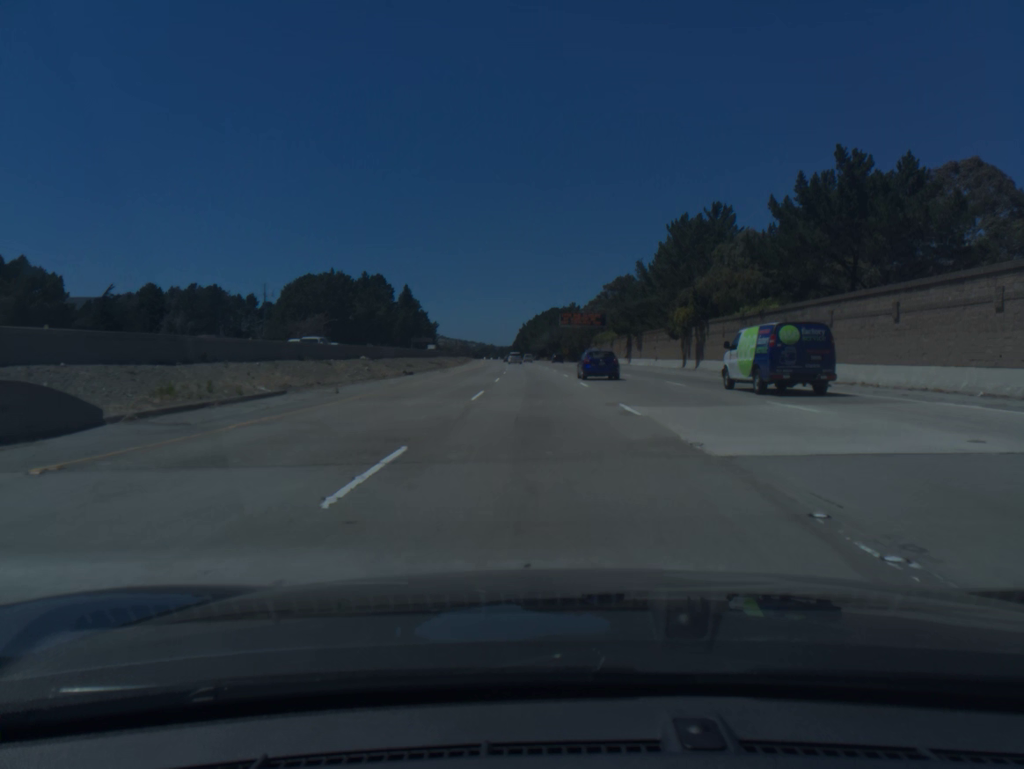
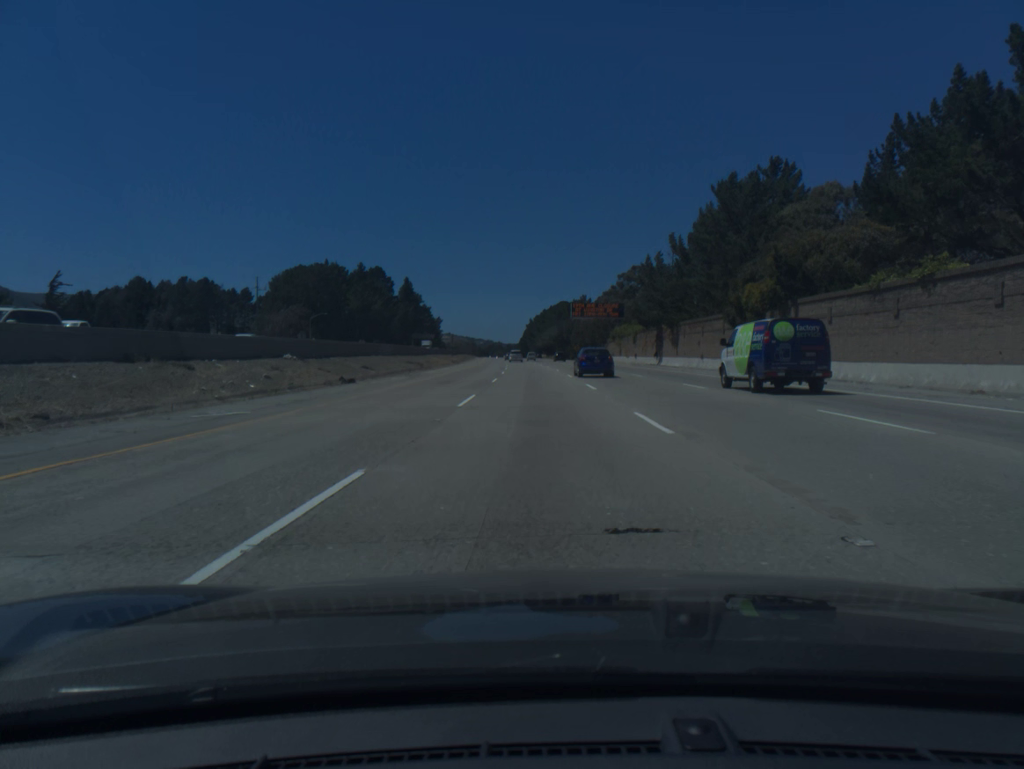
(-0.1, +18.1) m; -1°
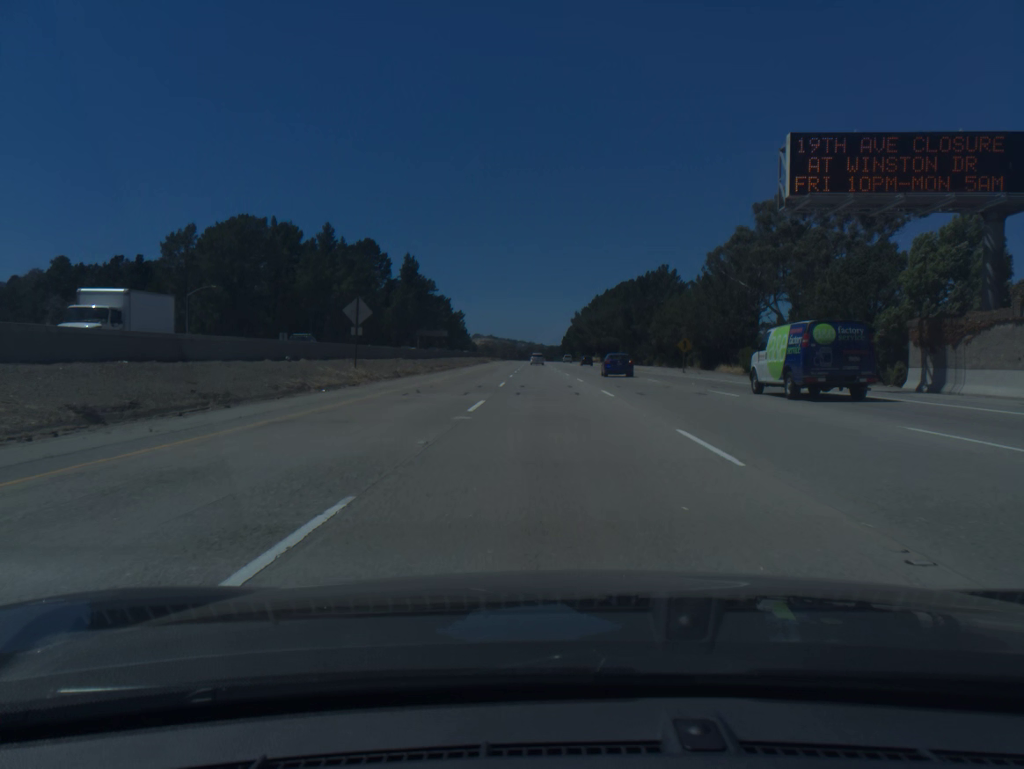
(-2.6, +90.1) m; -3°
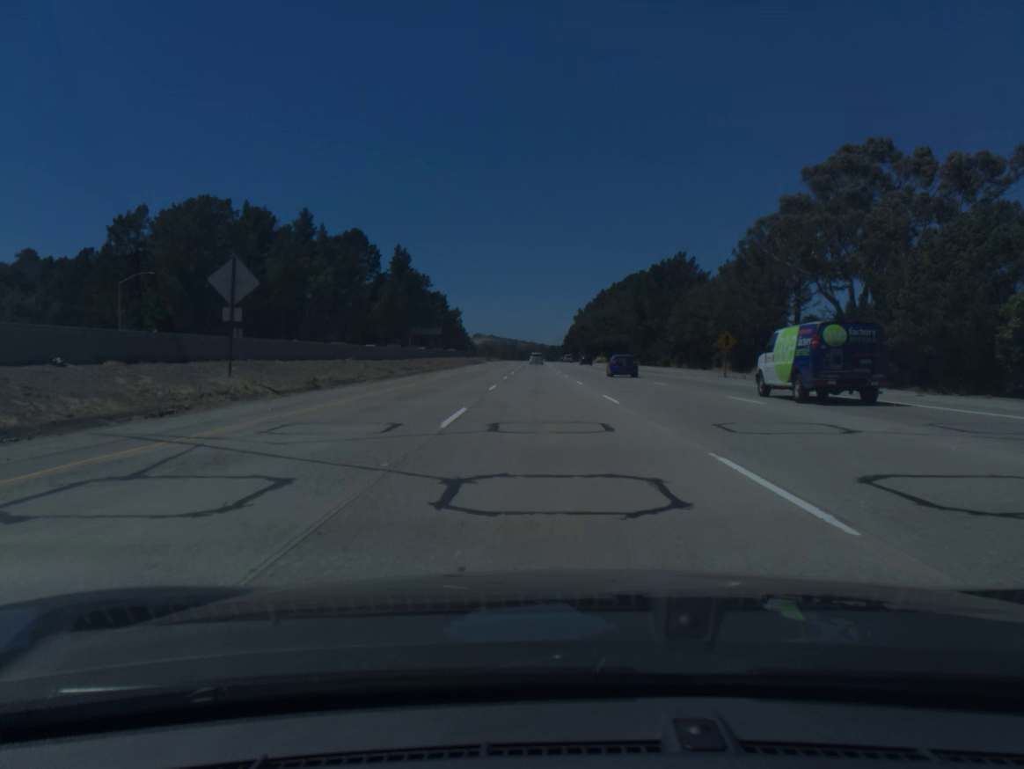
(0.0, +18.0) m; 0°
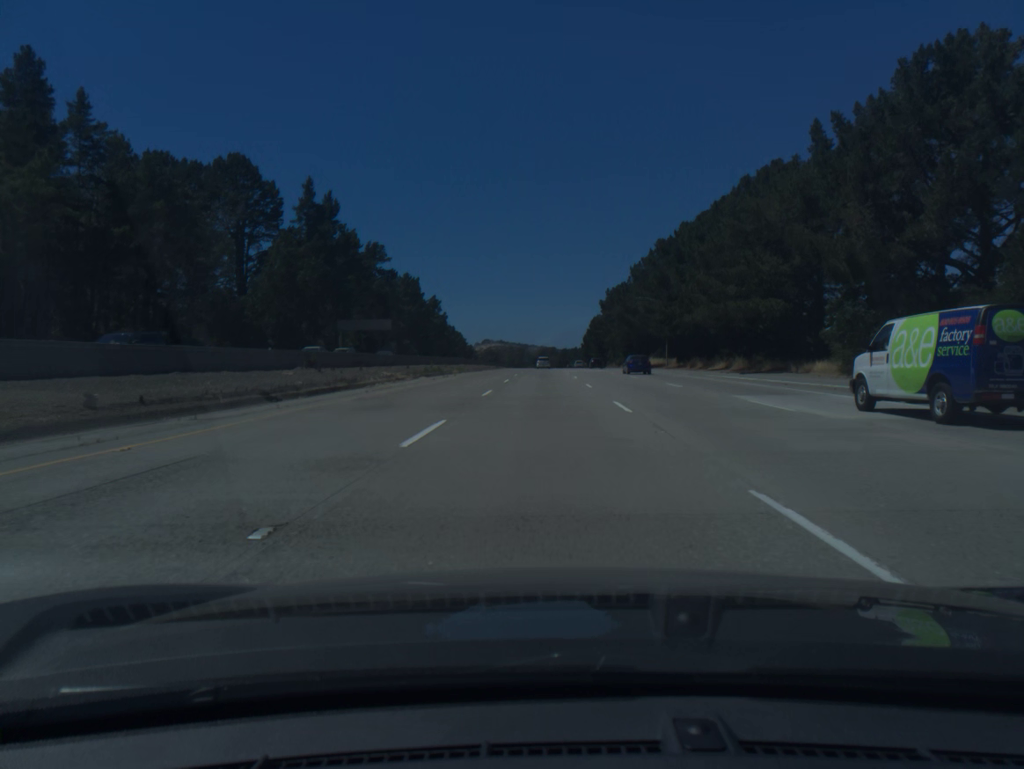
(-0.9, +90.7) m; -1°
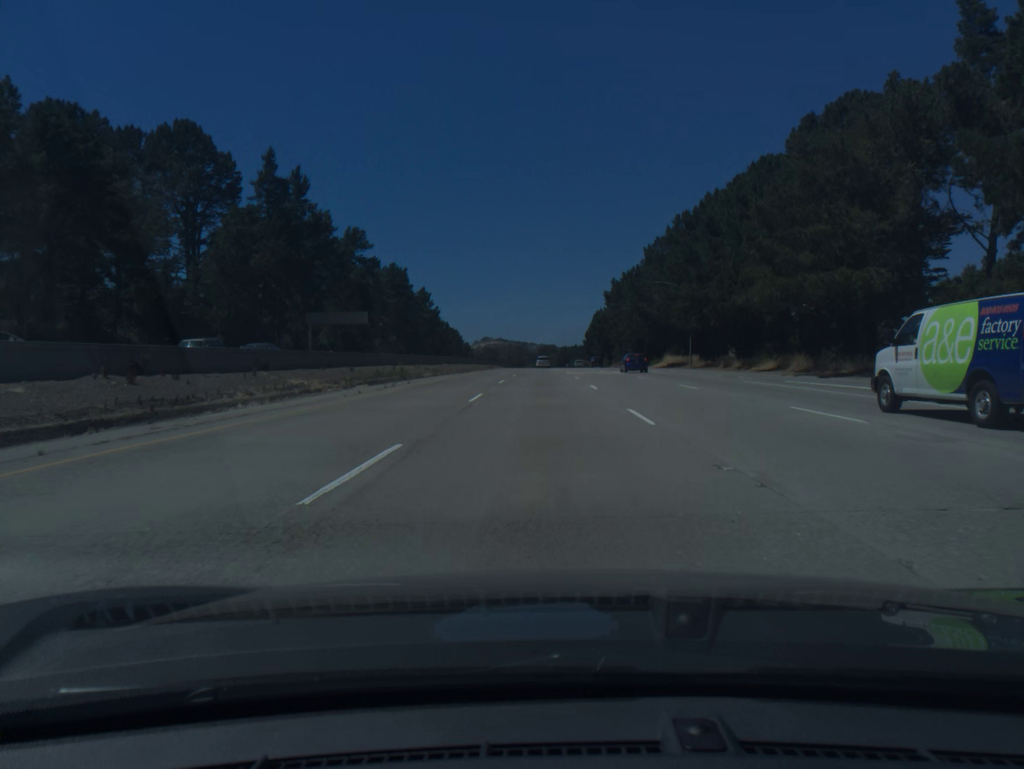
(0.0, +18.2) m; 0°
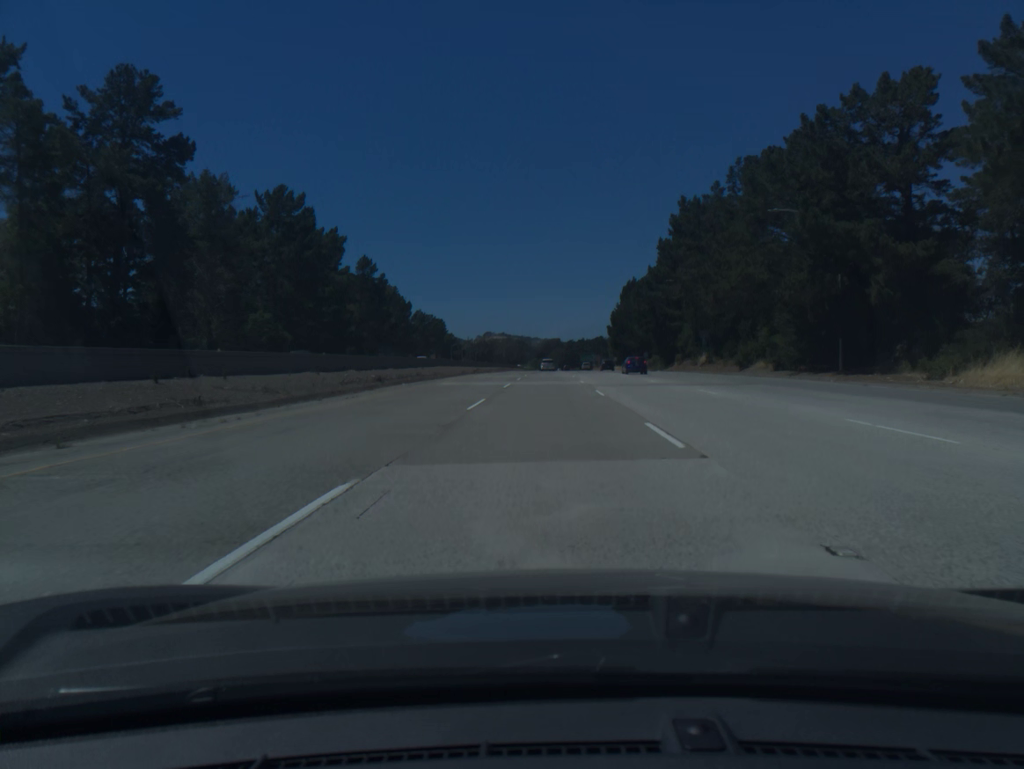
(-0.2, +91.0) m; 0°
